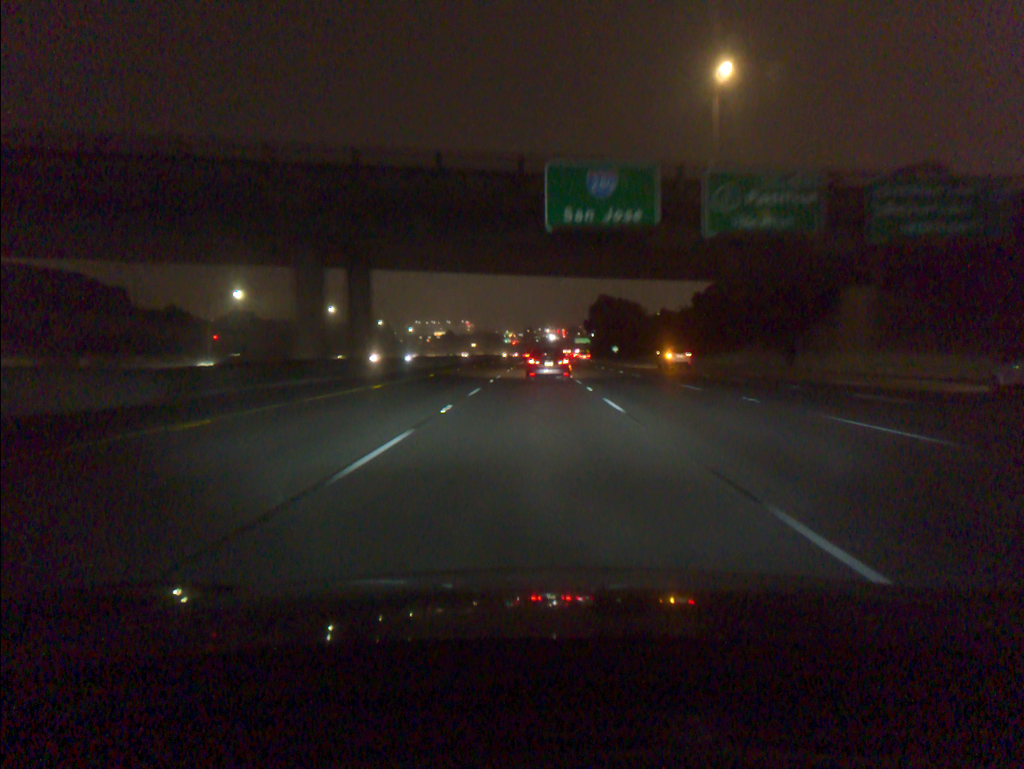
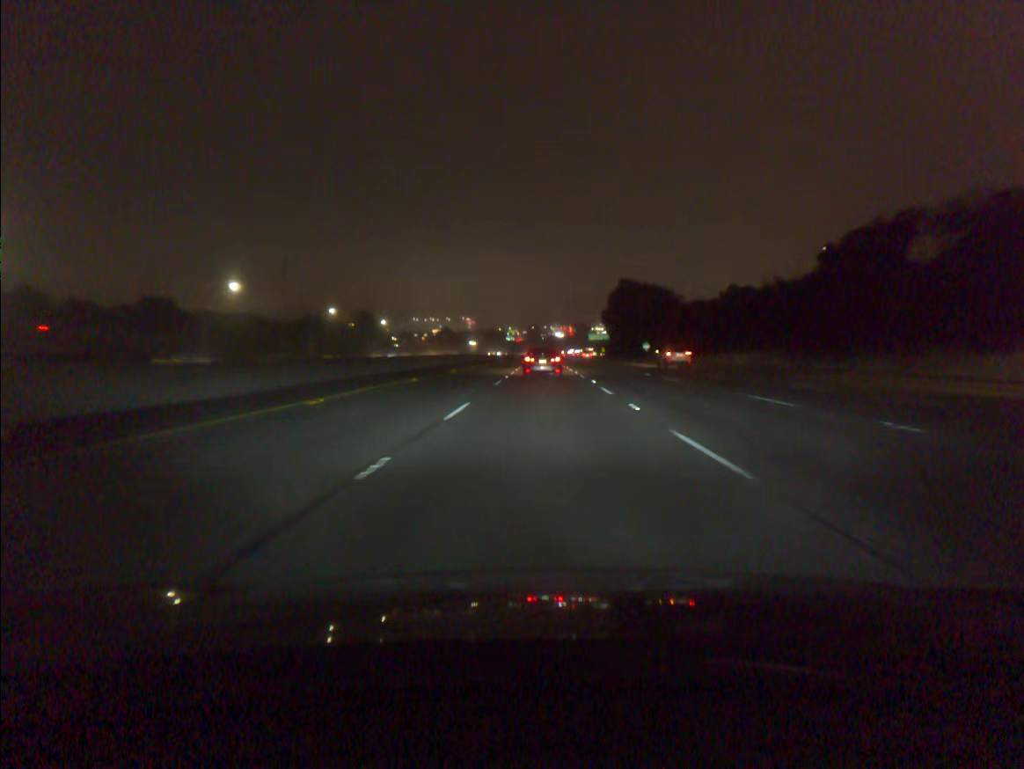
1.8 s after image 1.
(-0.3, +52.4) m; 0°
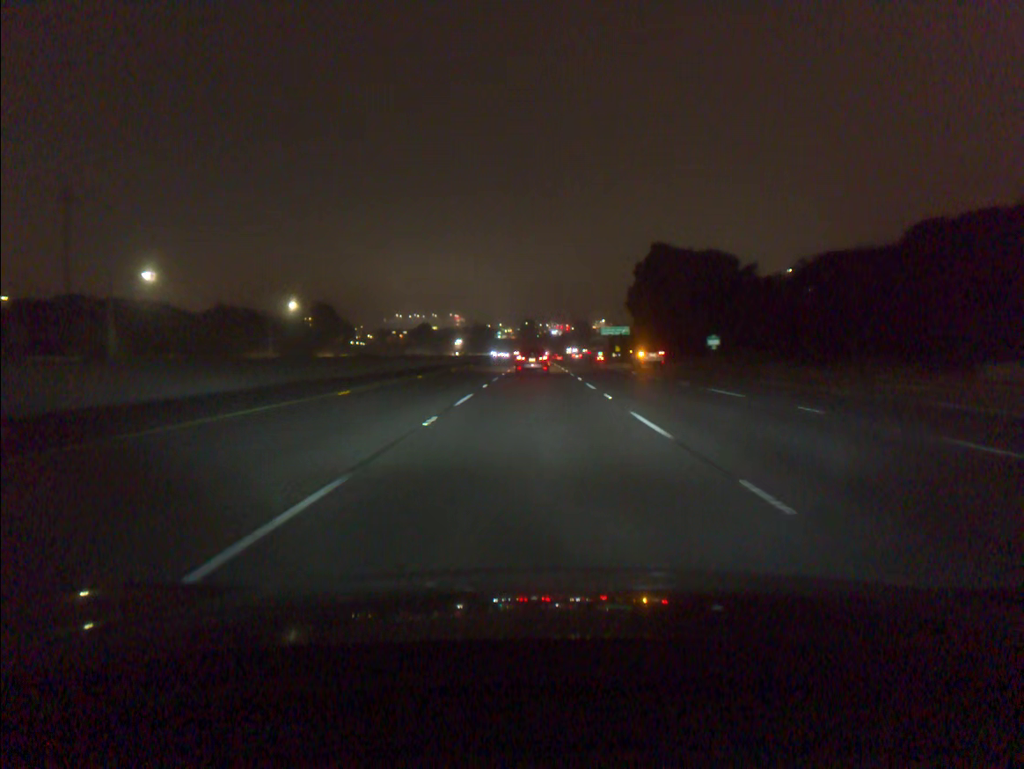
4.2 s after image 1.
(+0.4, +69.3) m; 0°
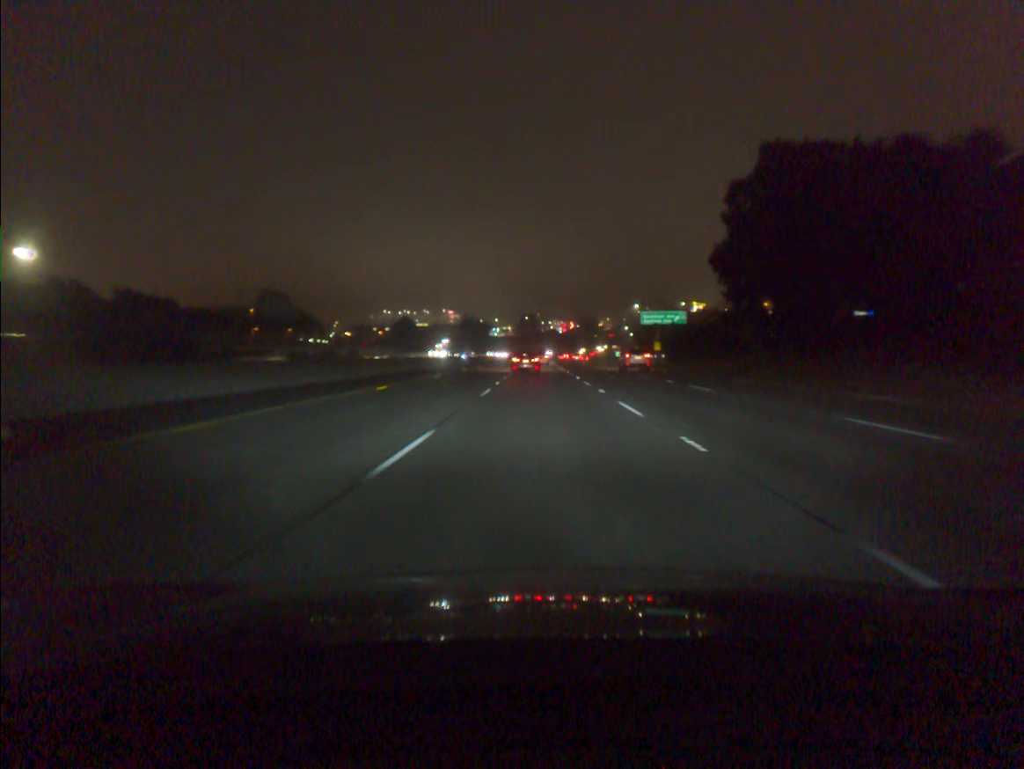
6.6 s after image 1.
(-0.2, +68.8) m; 0°
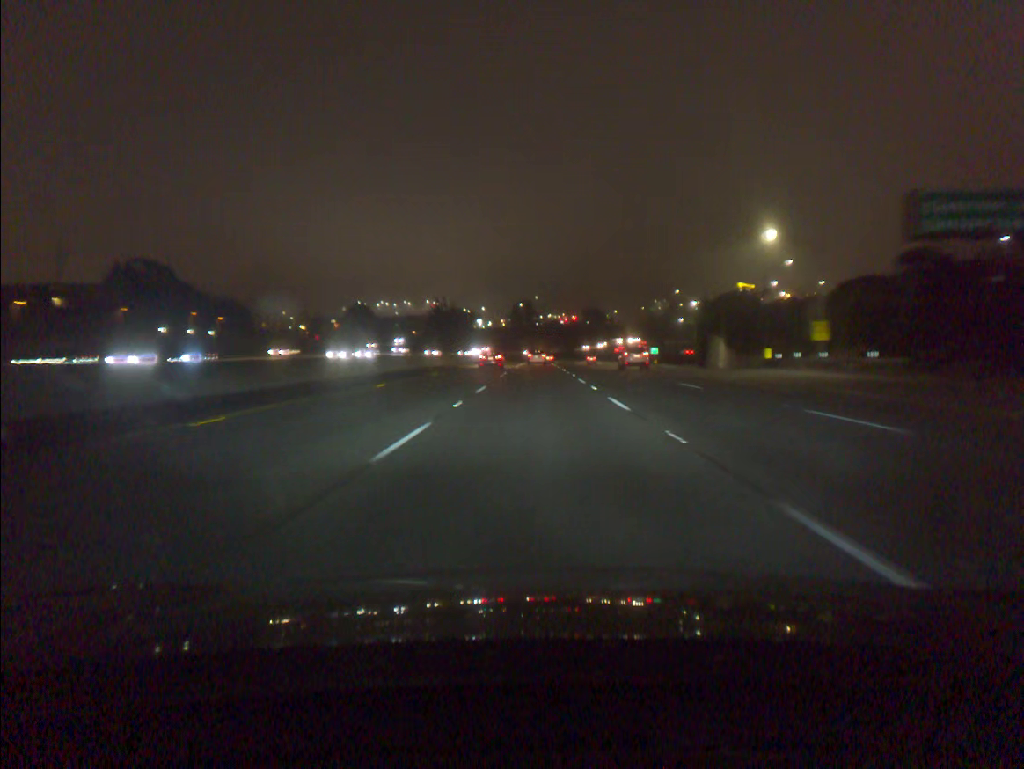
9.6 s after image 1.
(+0.2, +86.6) m; 0°
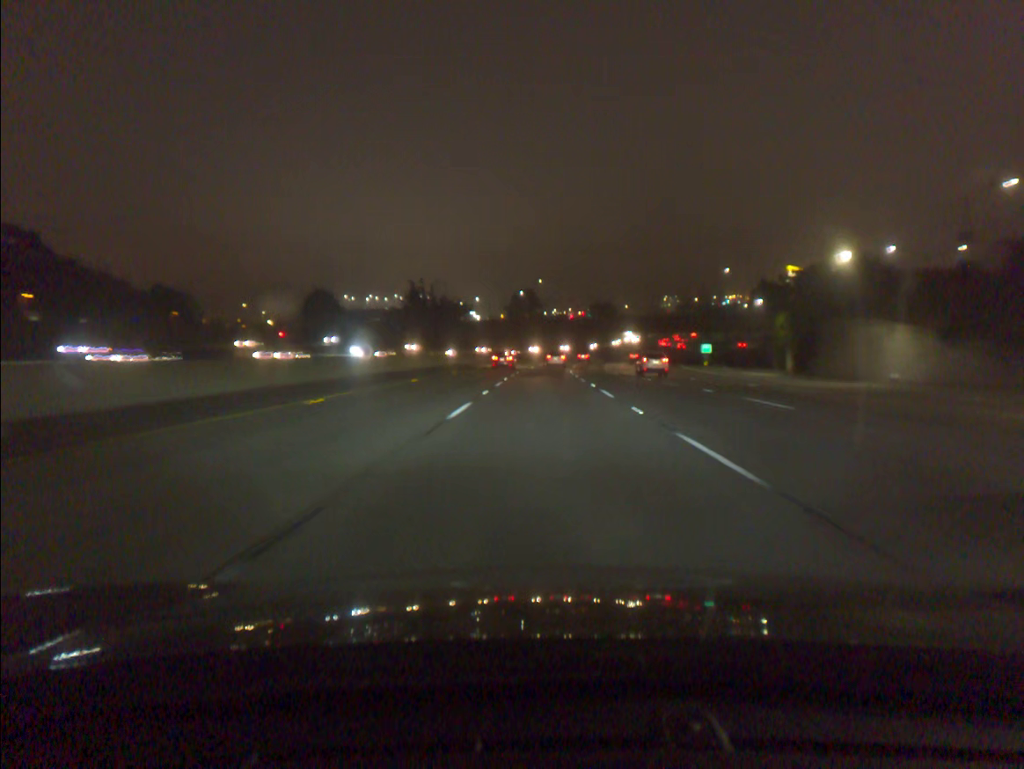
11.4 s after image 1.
(-0.2, +52.8) m; 0°
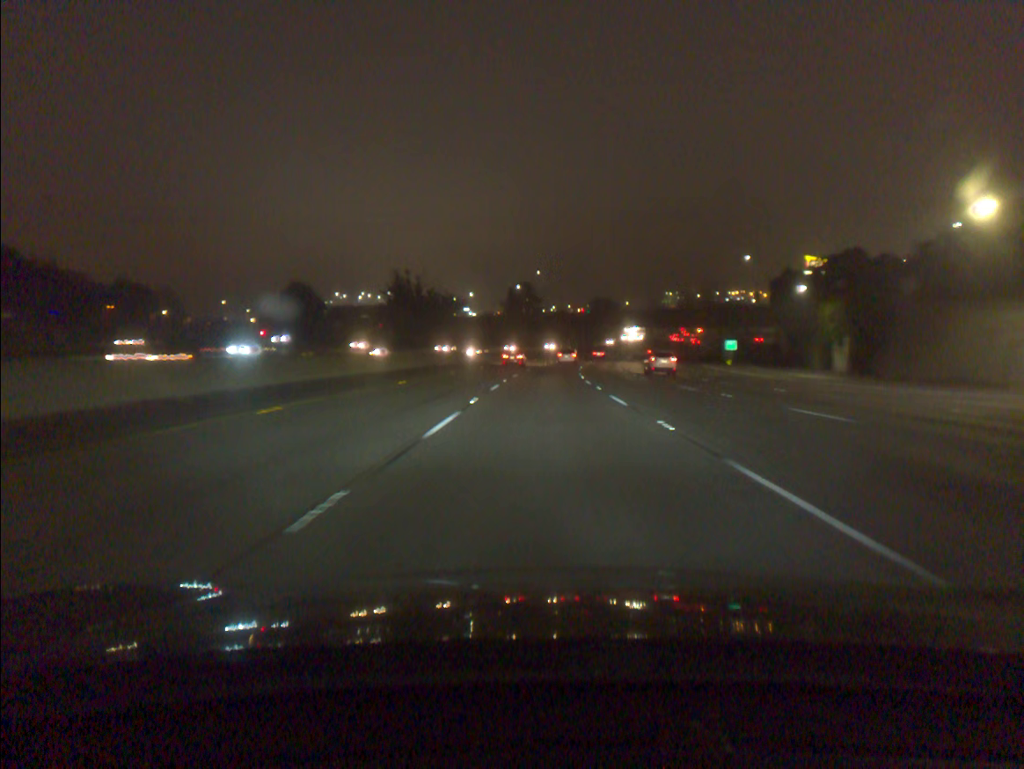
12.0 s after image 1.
(0.0, +17.8) m; 0°
